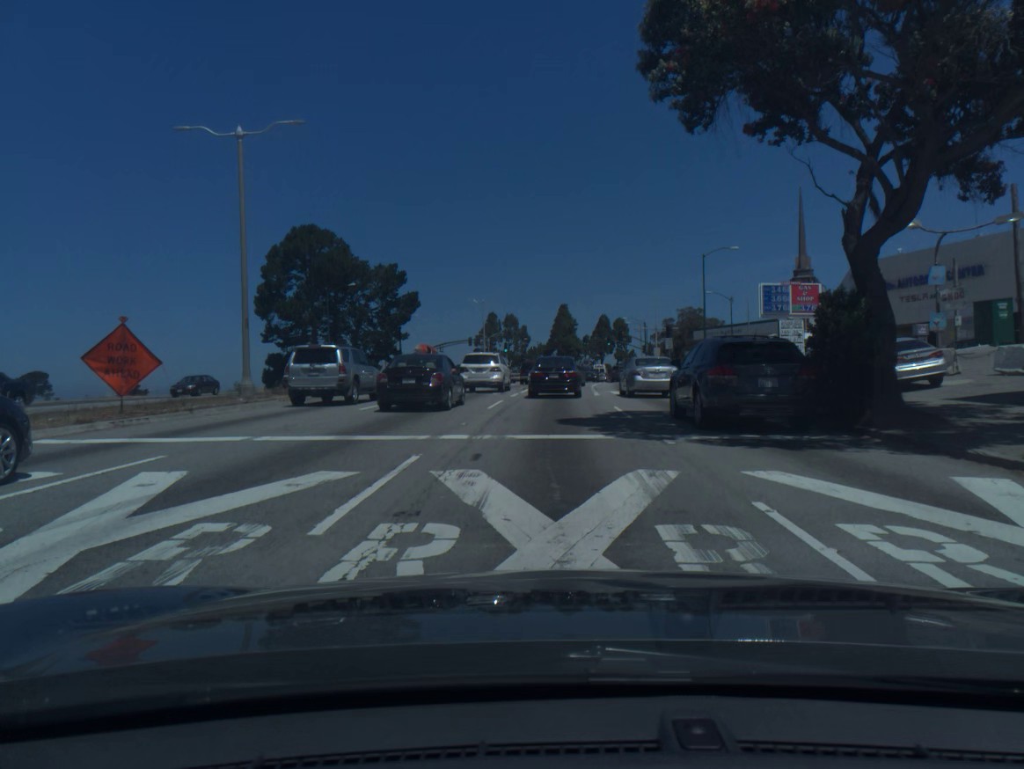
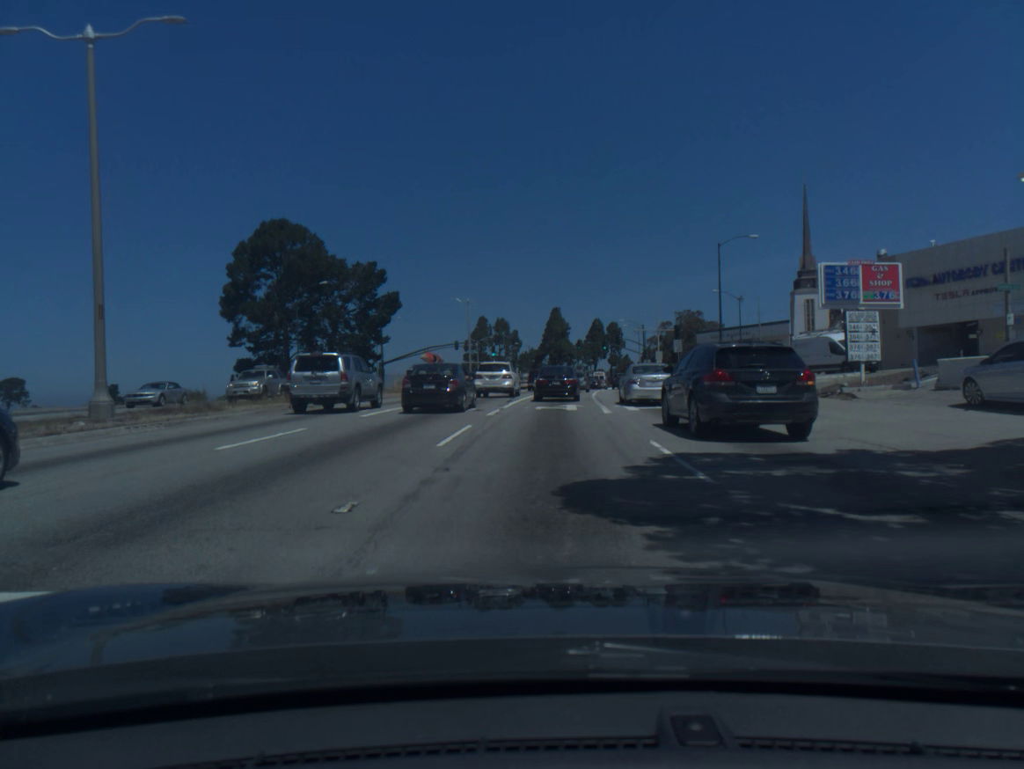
(0.0, +8.4) m; 0°
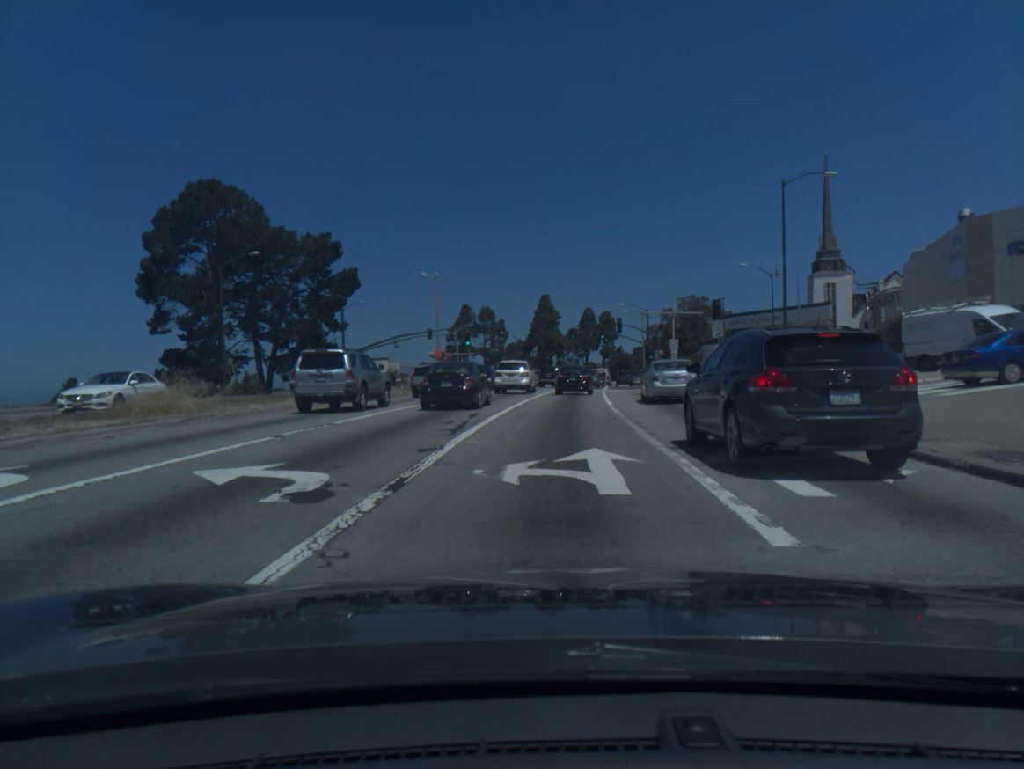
(+0.1, +16.0) m; +1°
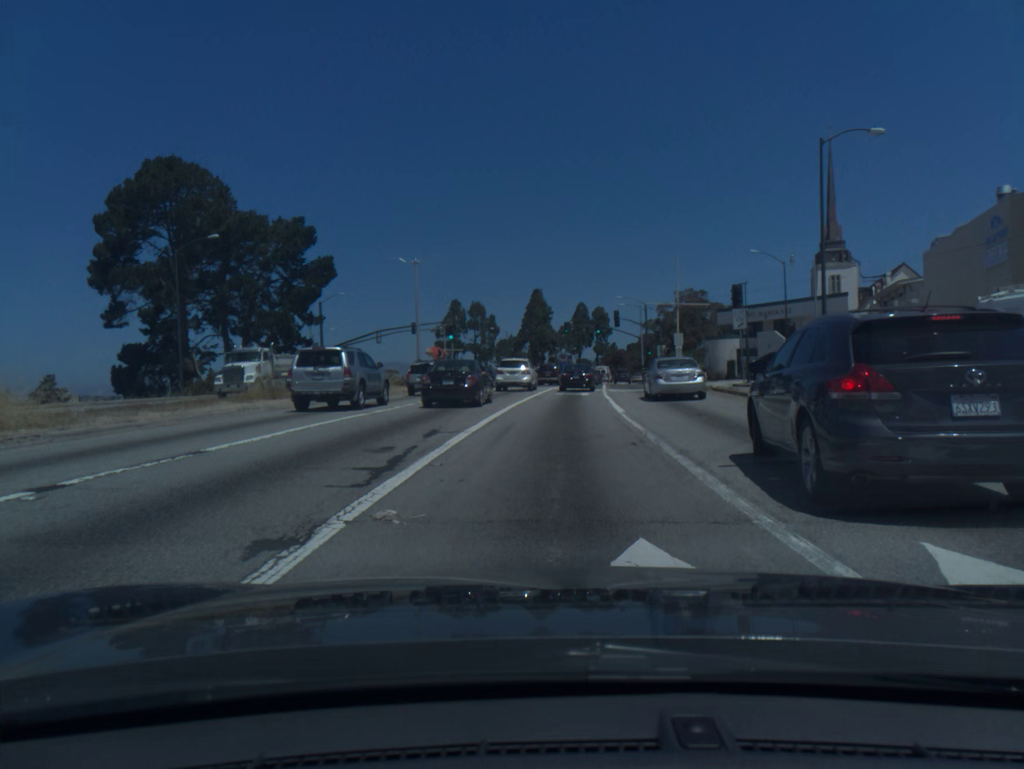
(0.0, +6.2) m; +1°
